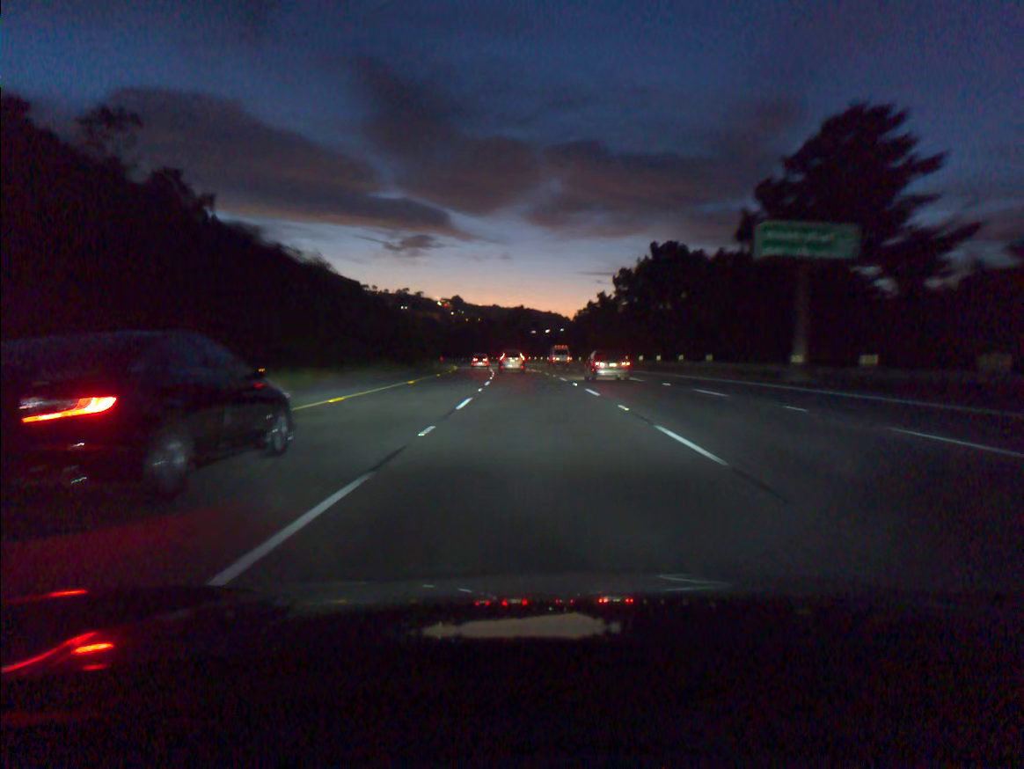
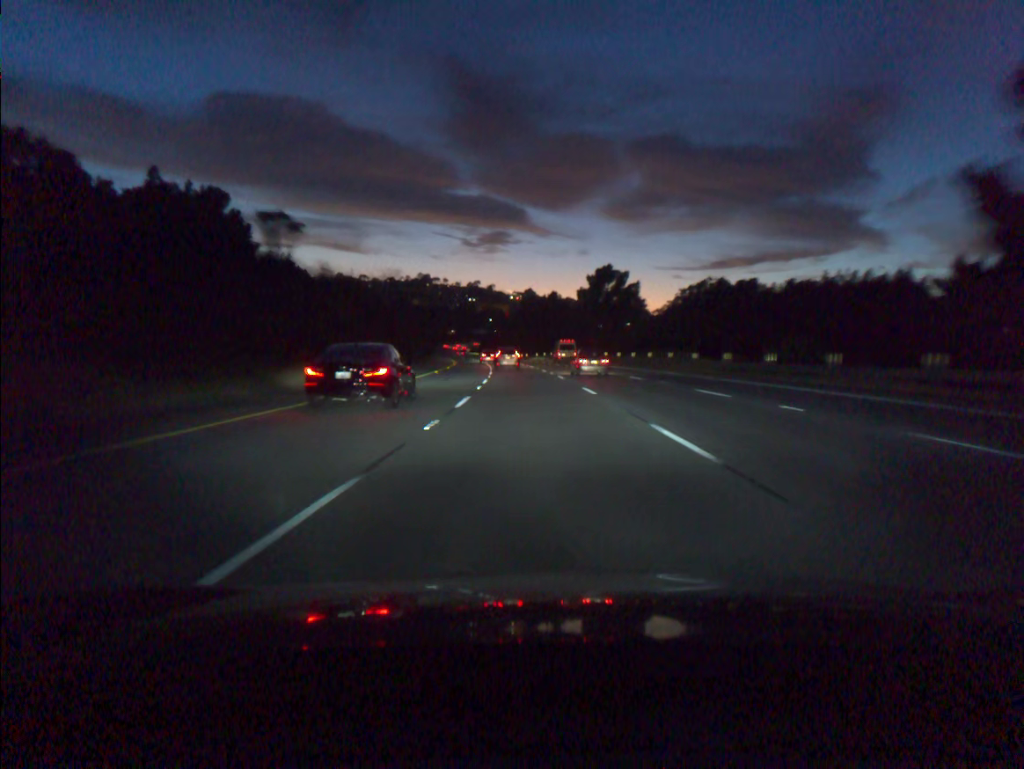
(-4.0, +87.3) m; -5°
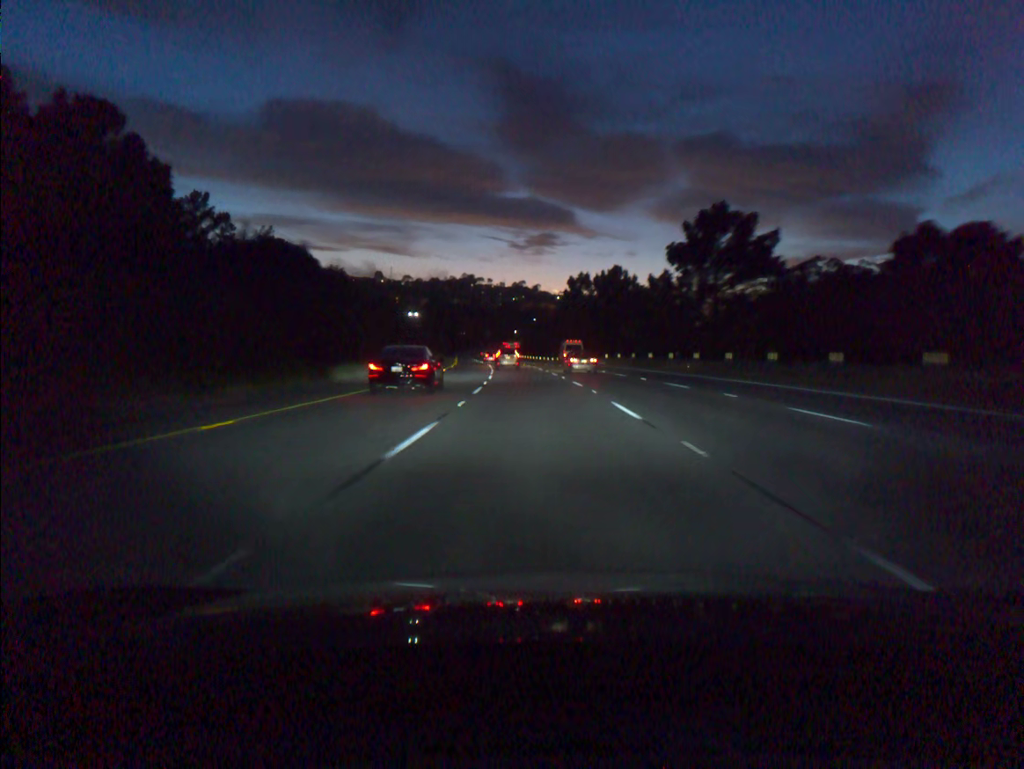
(-1.6, +52.6) m; -3°
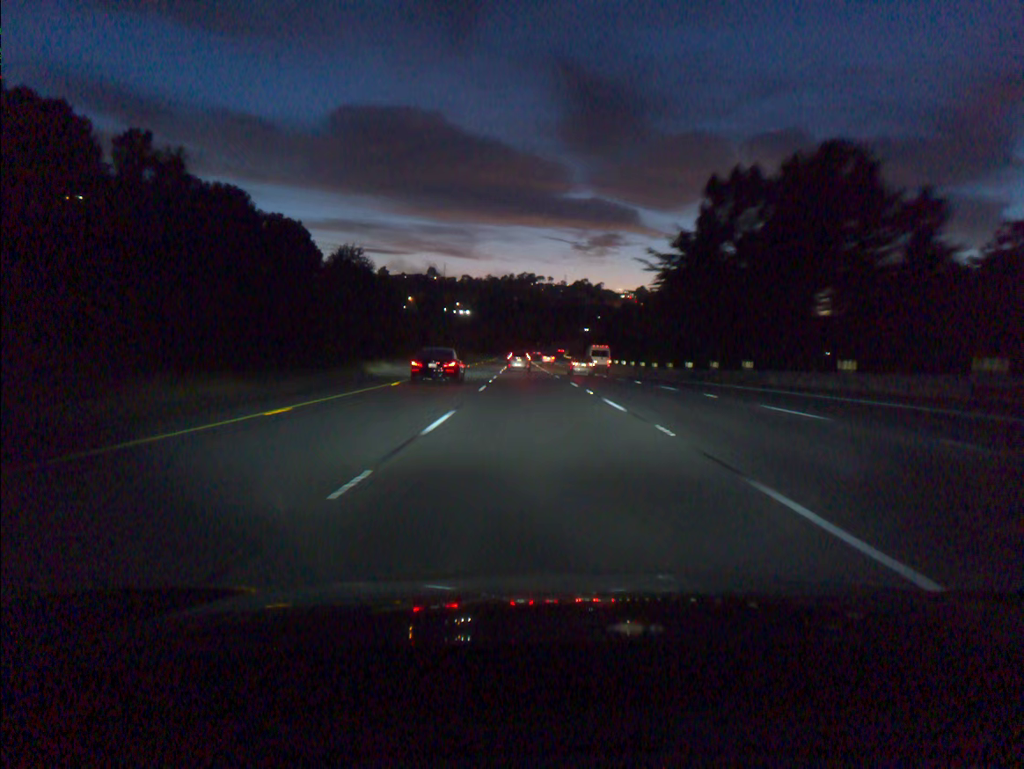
(-2.7, +70.3) m; -4°
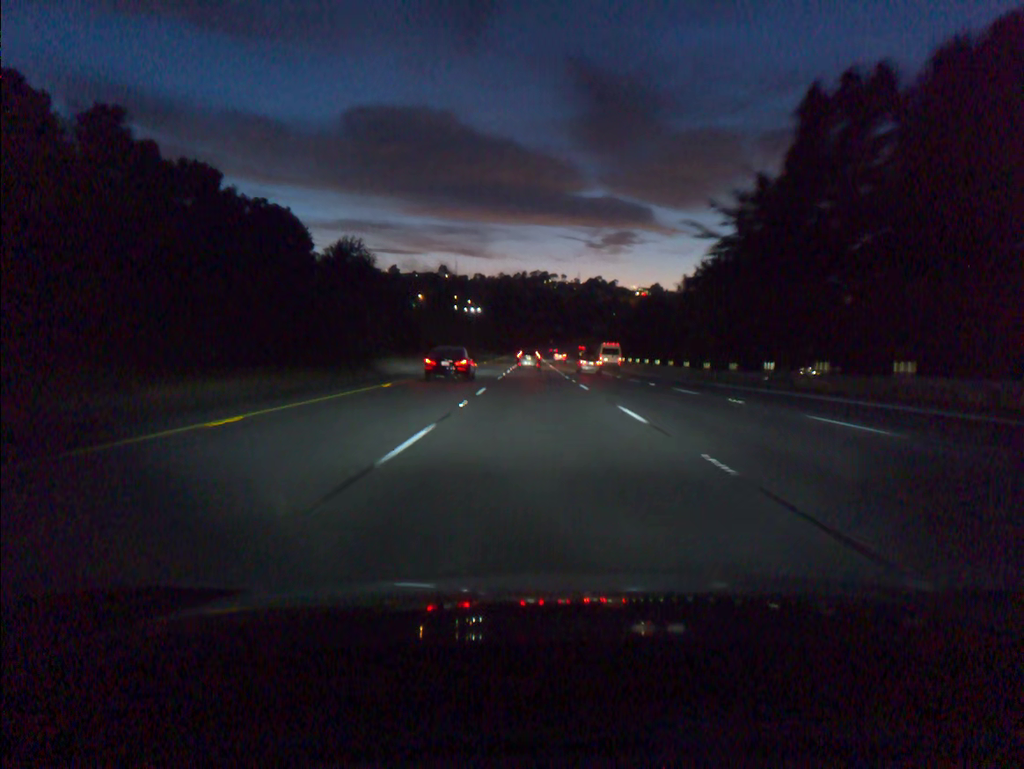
(-0.1, +17.7) m; -1°
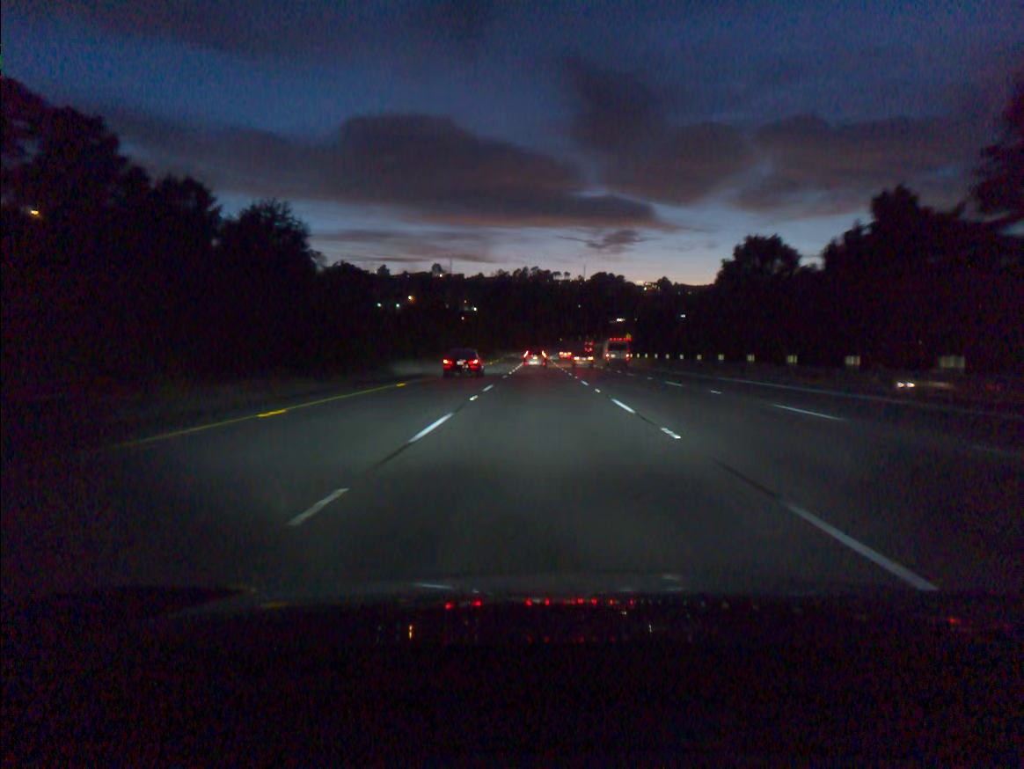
(-0.8, +70.9) m; 0°
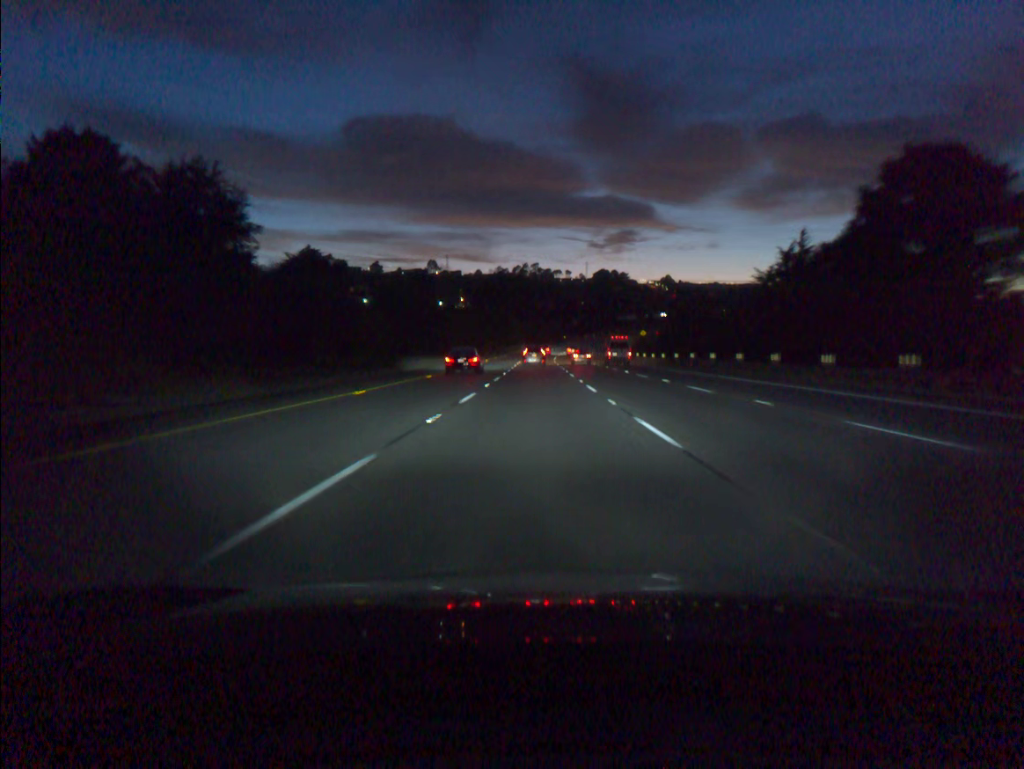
(0.0, +35.5) m; 0°
